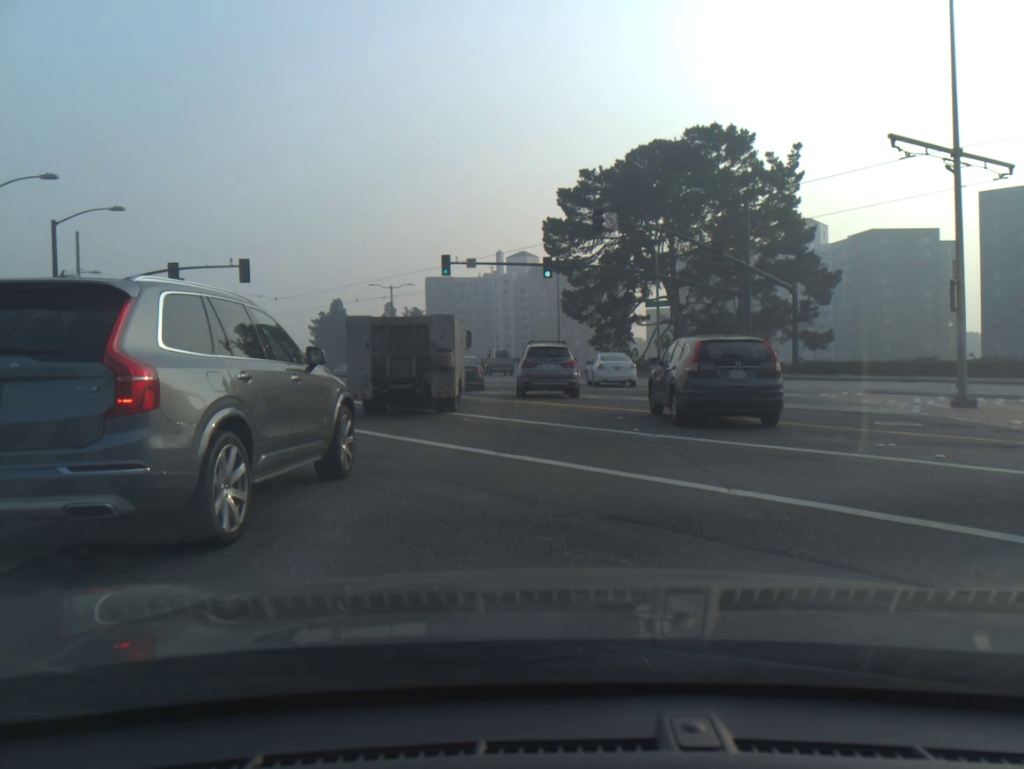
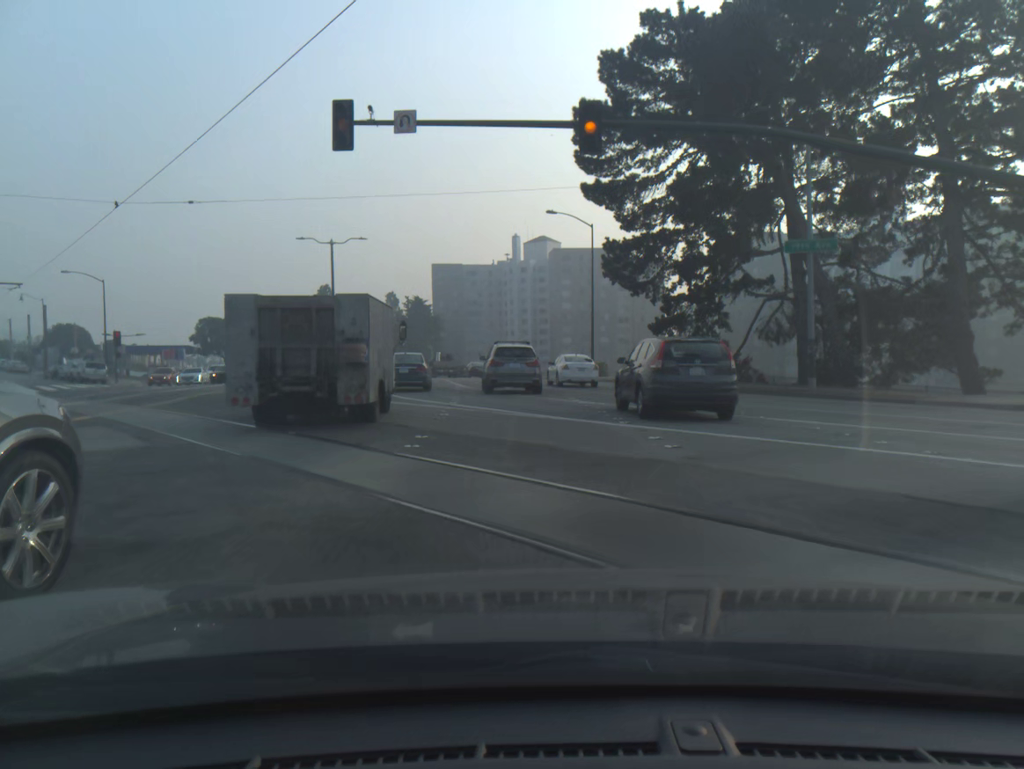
(-0.3, +29.4) m; -2°
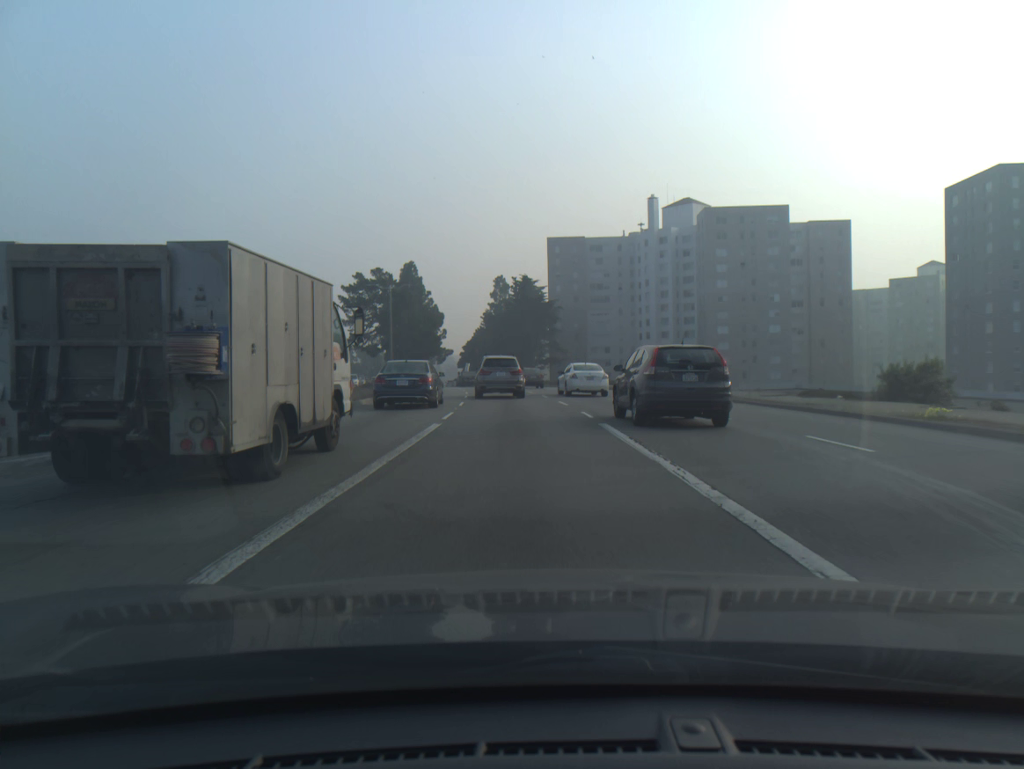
(-2.4, +41.4) m; -9°
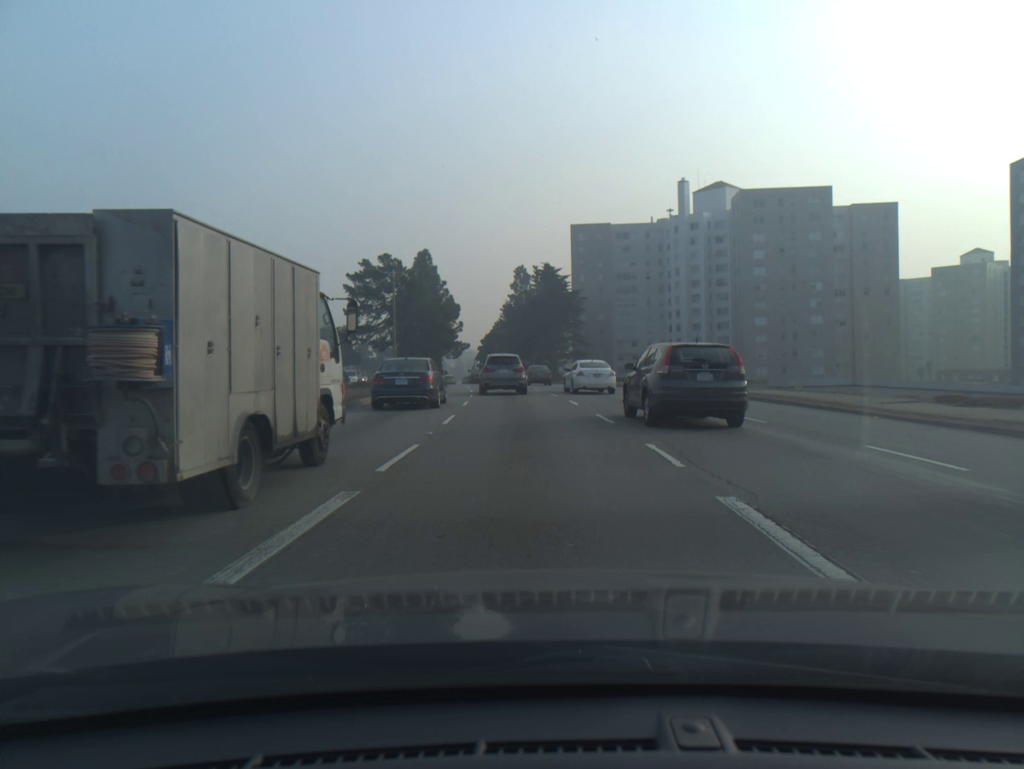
(-0.1, +9.0) m; -2°
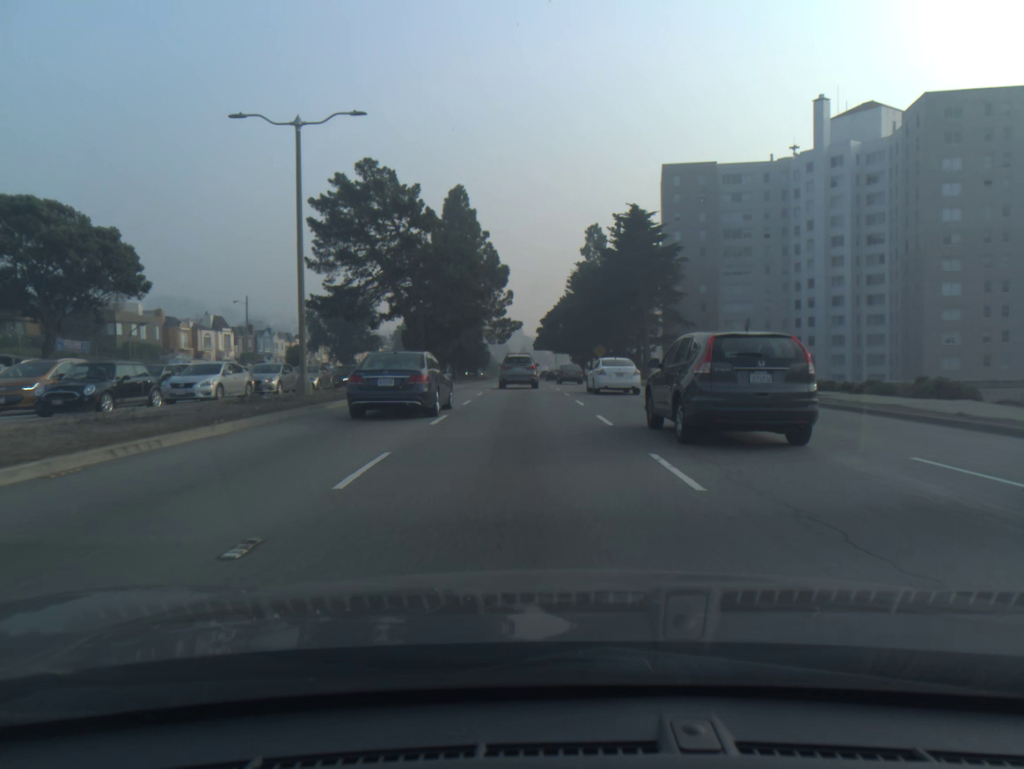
(-1.5, +38.2) m; -5°
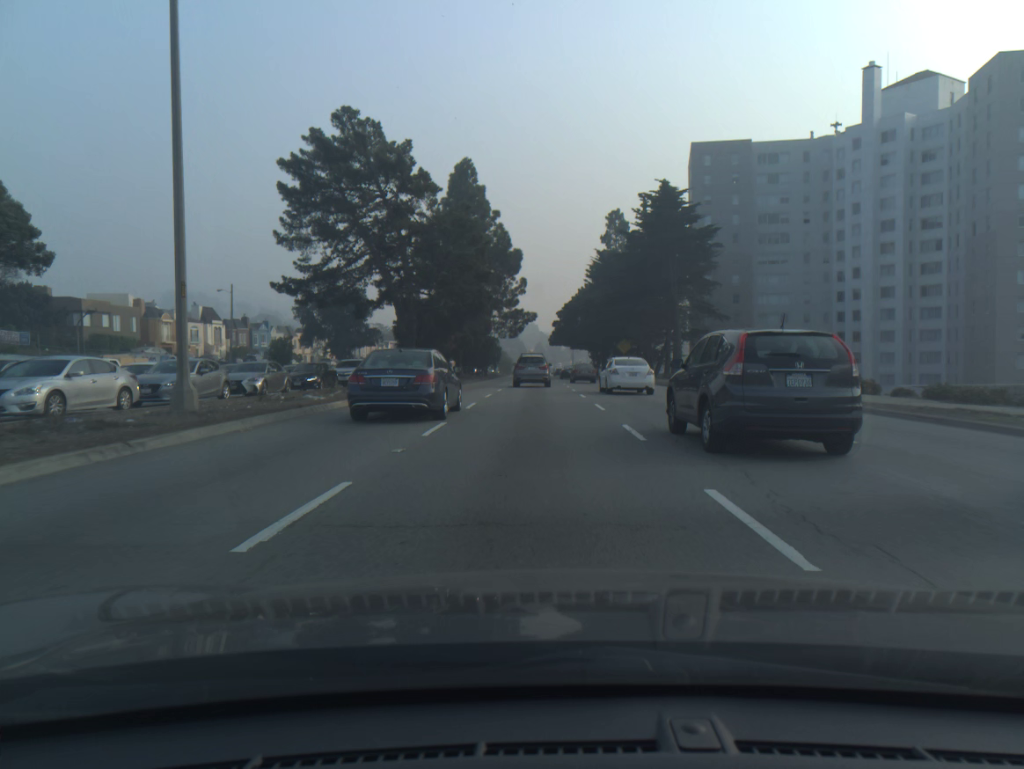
(-0.1, +10.0) m; -1°
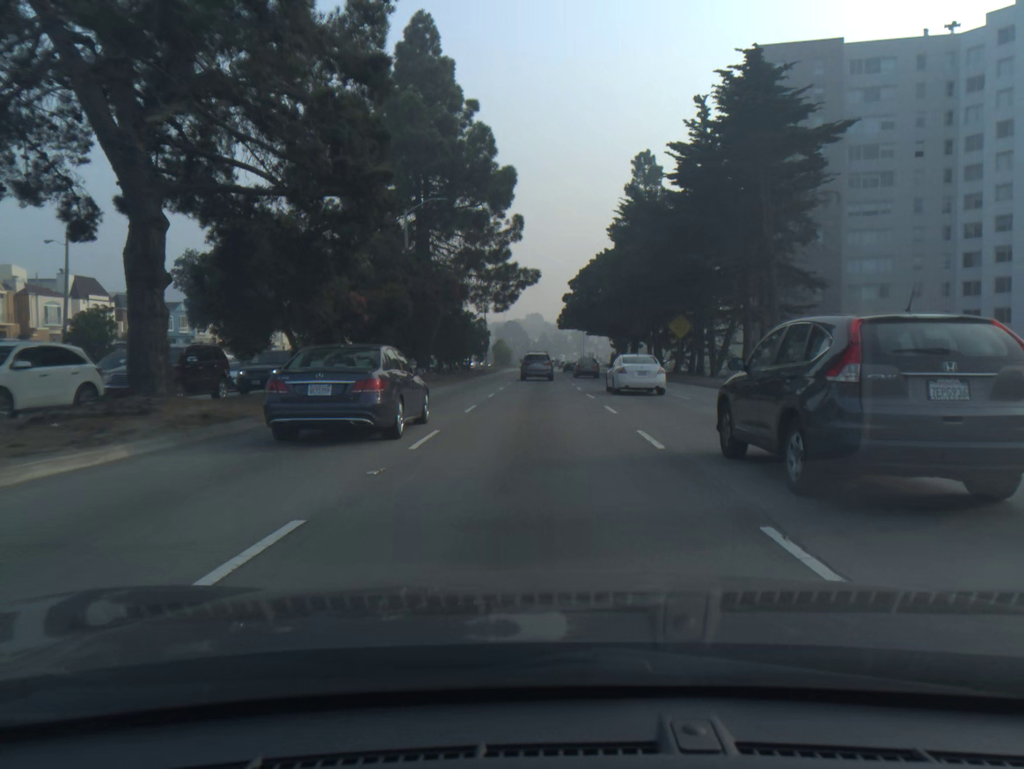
(-0.1, +31.2) m; 0°
